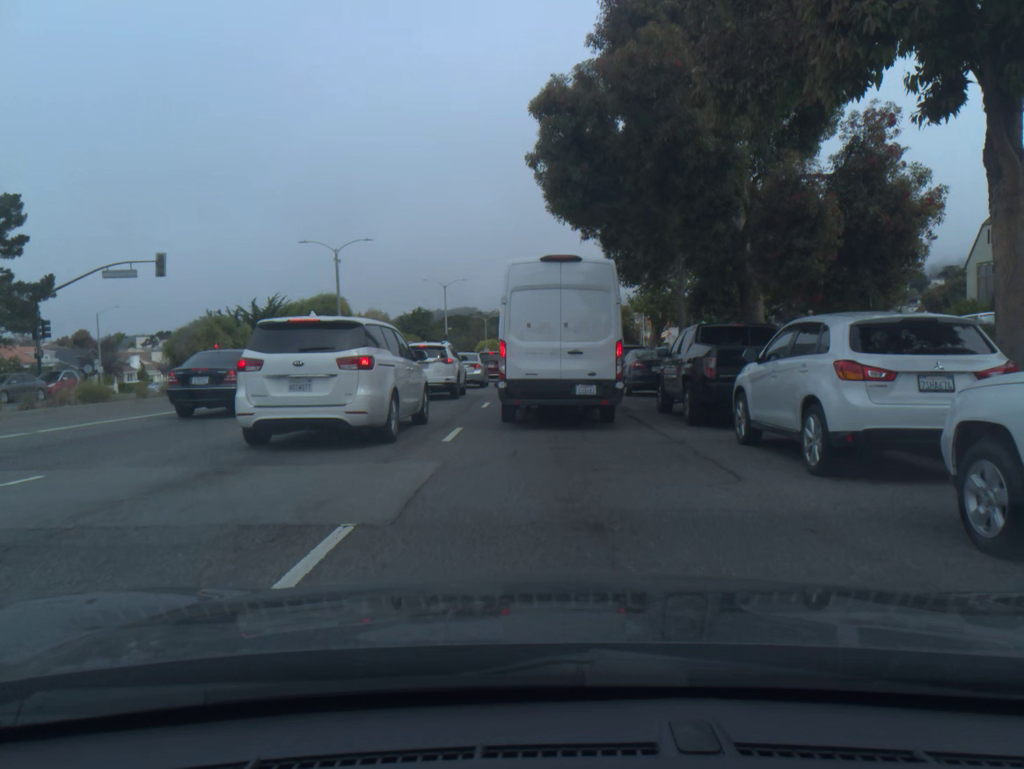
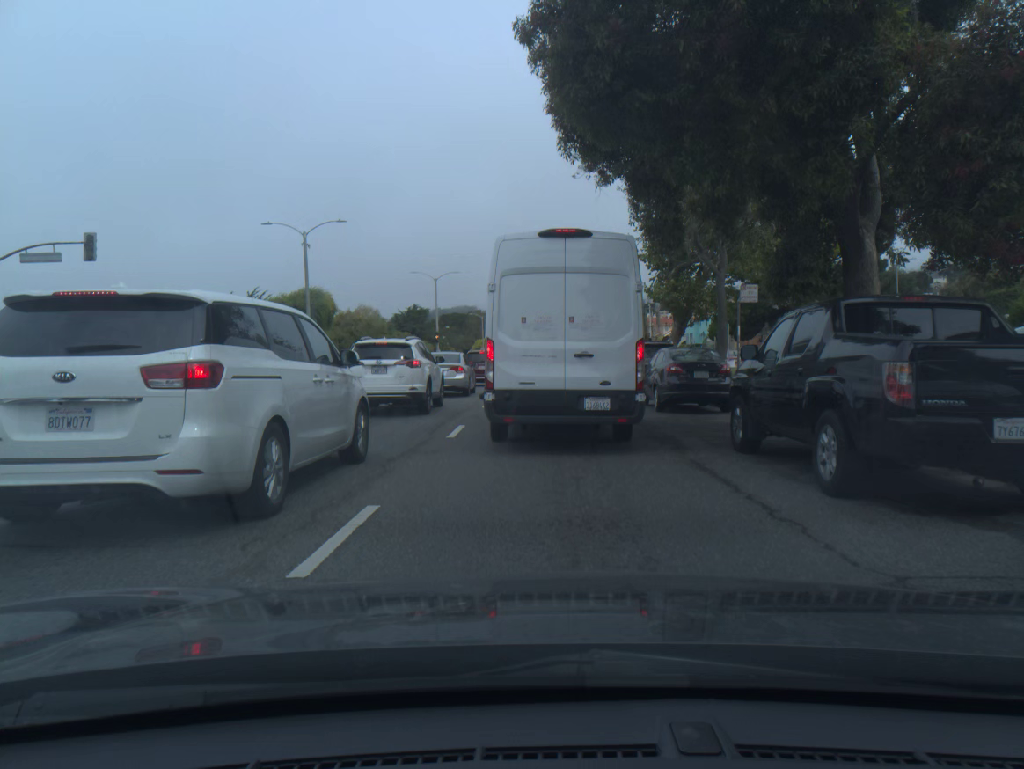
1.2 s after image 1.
(0.0, +6.7) m; 0°
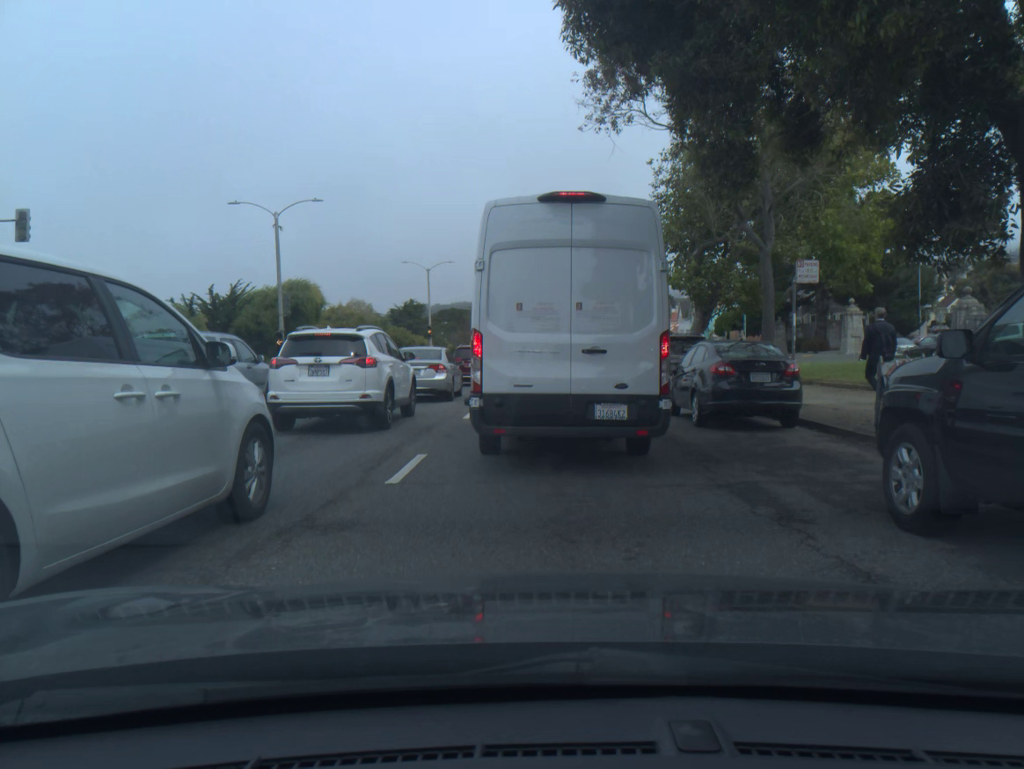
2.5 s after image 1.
(0.0, +4.7) m; +1°
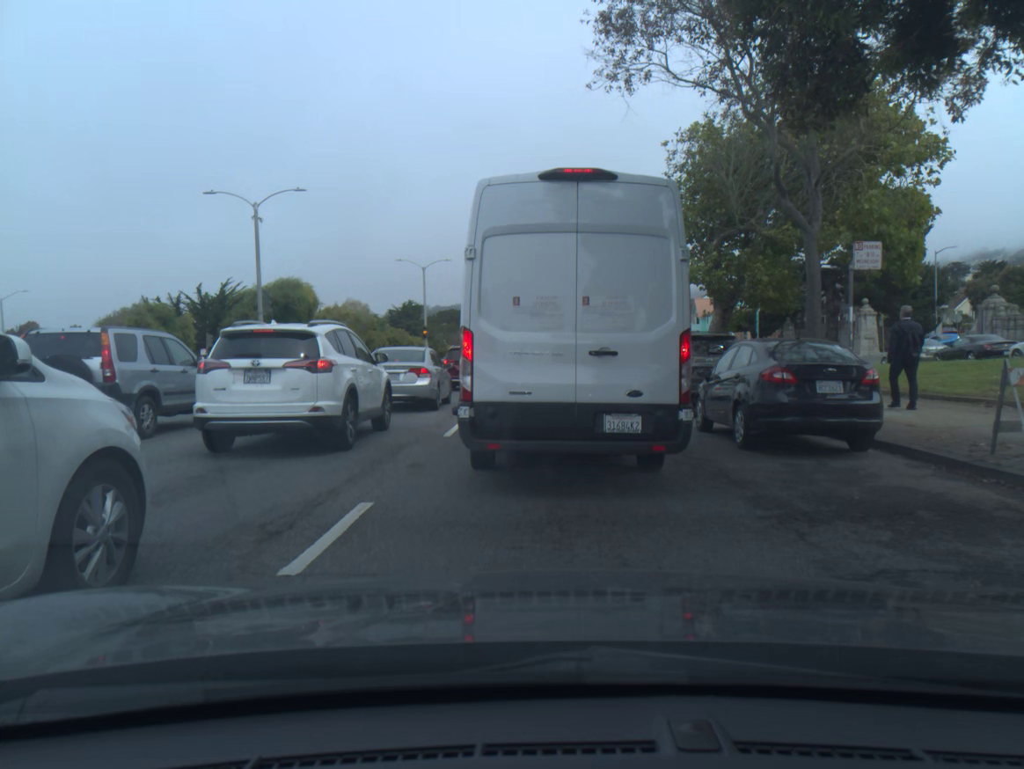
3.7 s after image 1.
(0.0, +3.0) m; -1°
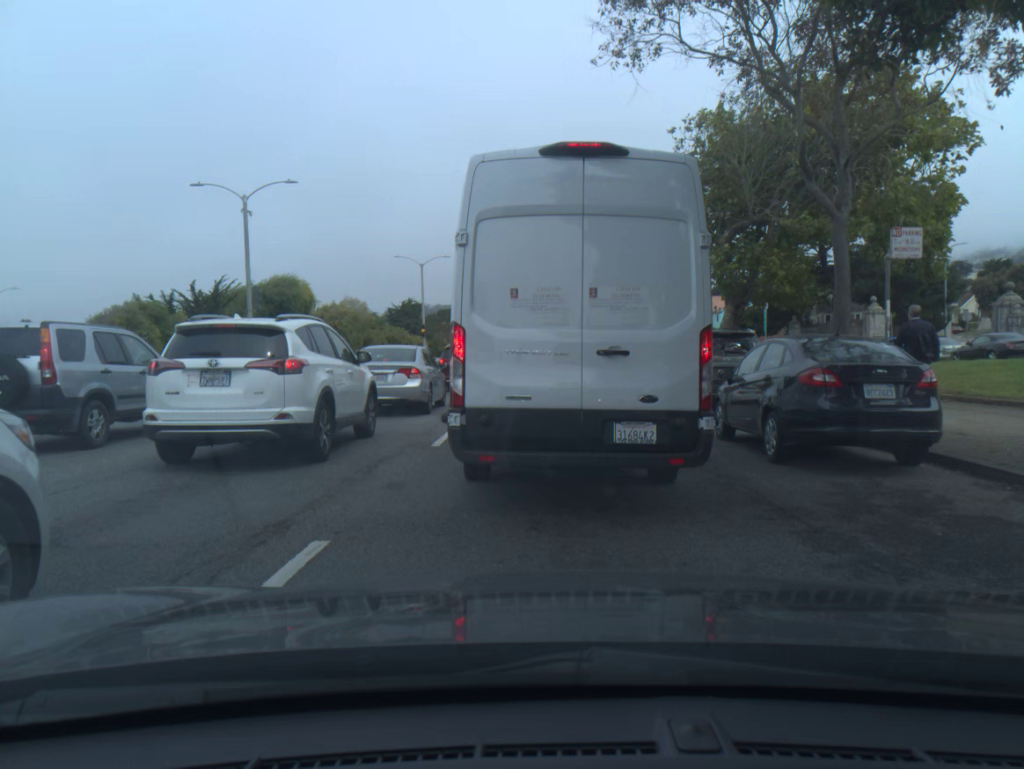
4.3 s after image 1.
(0.0, +1.3) m; -1°
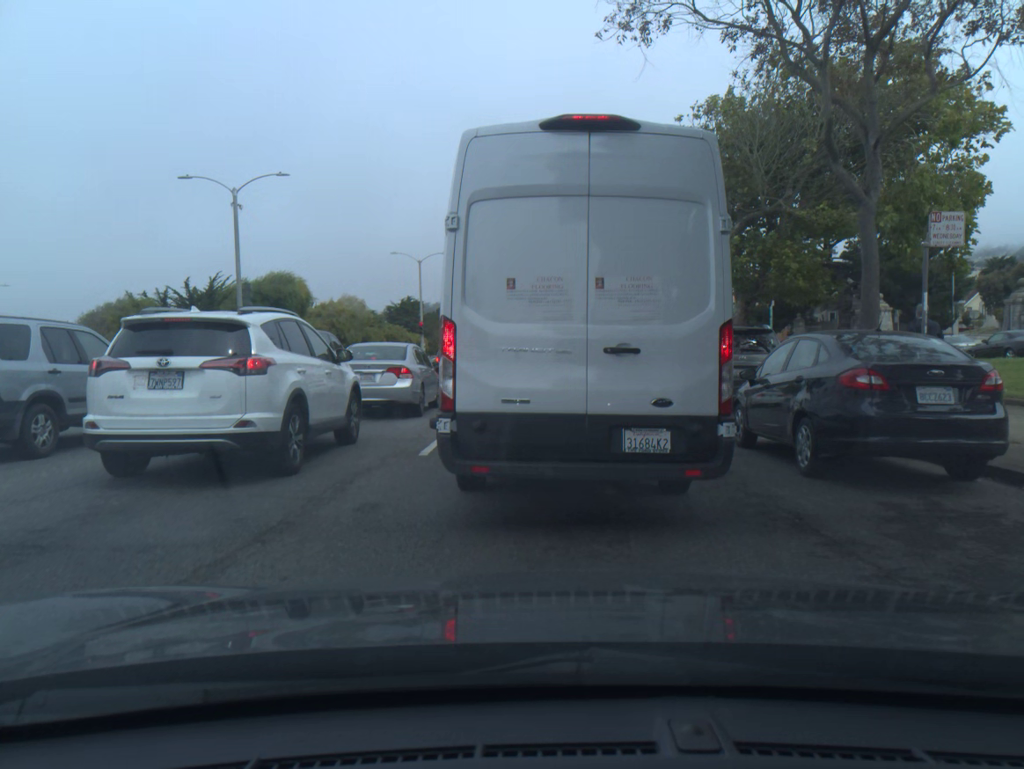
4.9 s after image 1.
(0.0, +1.1) m; 0°
